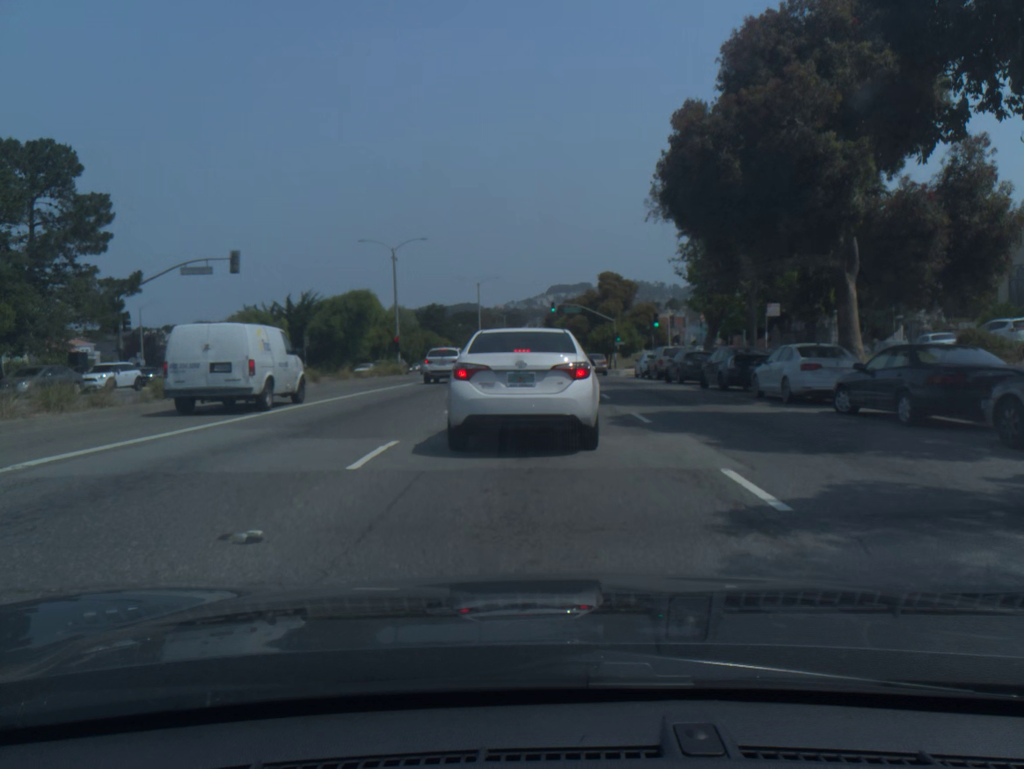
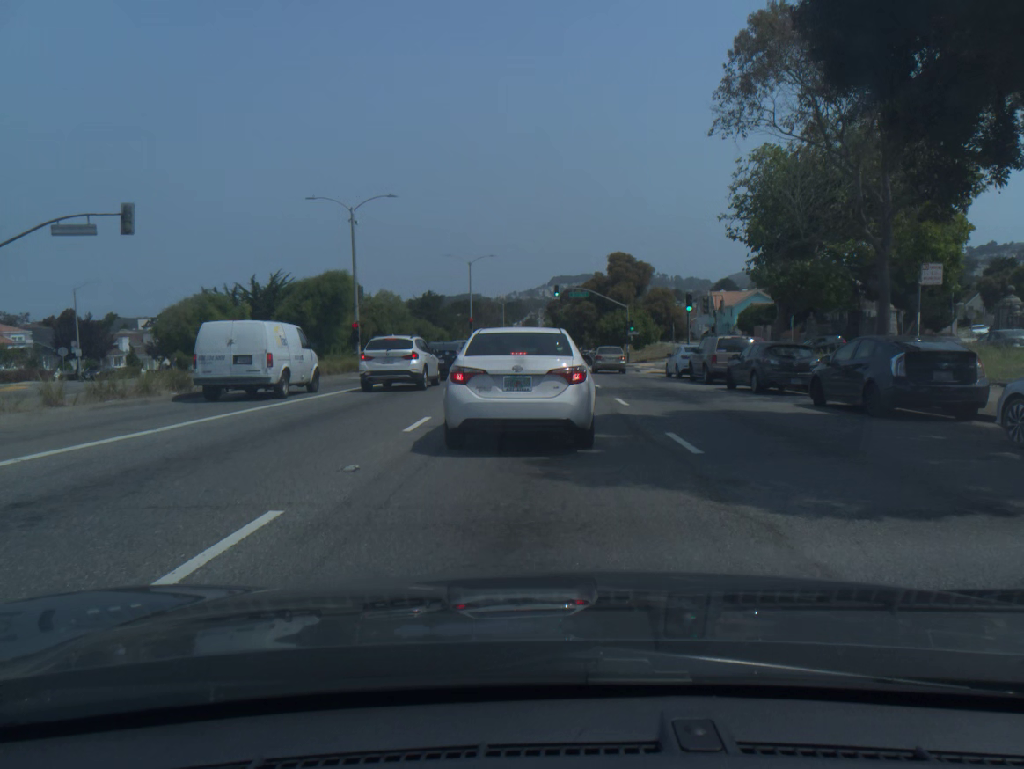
(0.0, +12.1) m; 0°
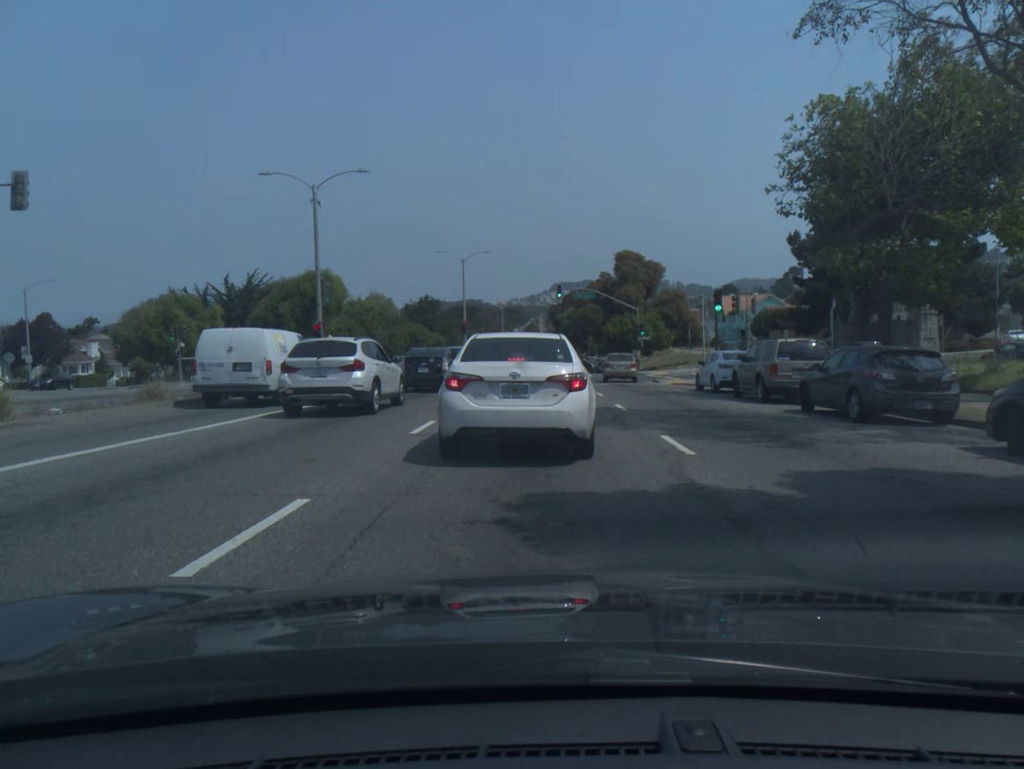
(-0.1, +6.9) m; -1°
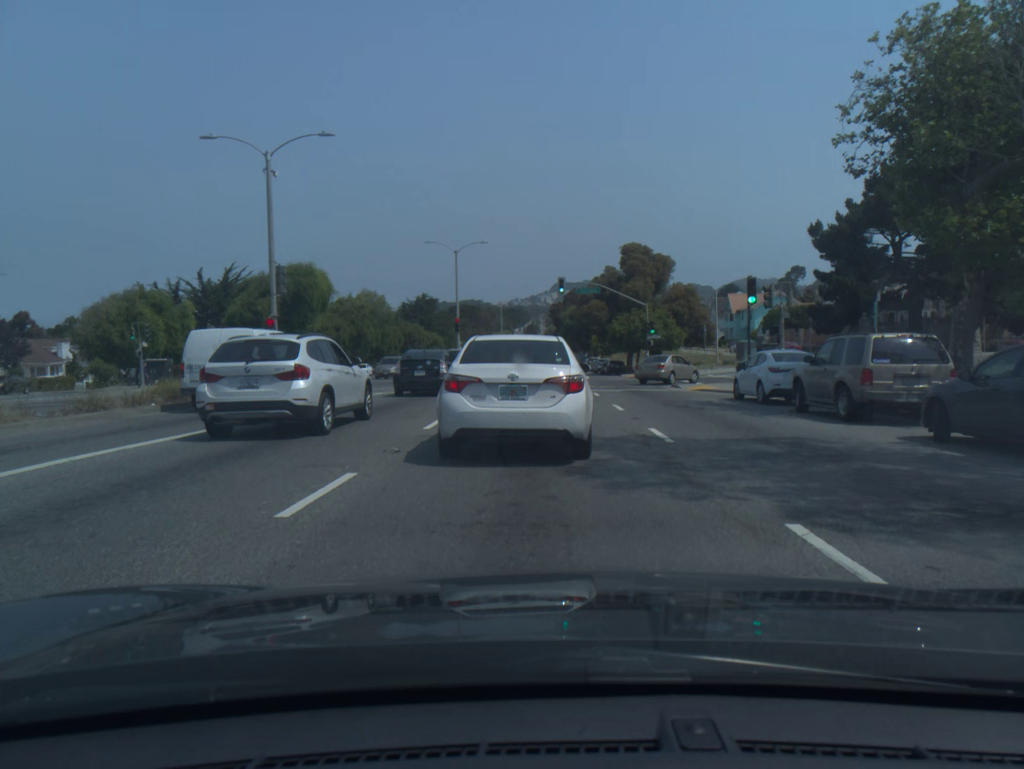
(0.0, +5.9) m; +1°
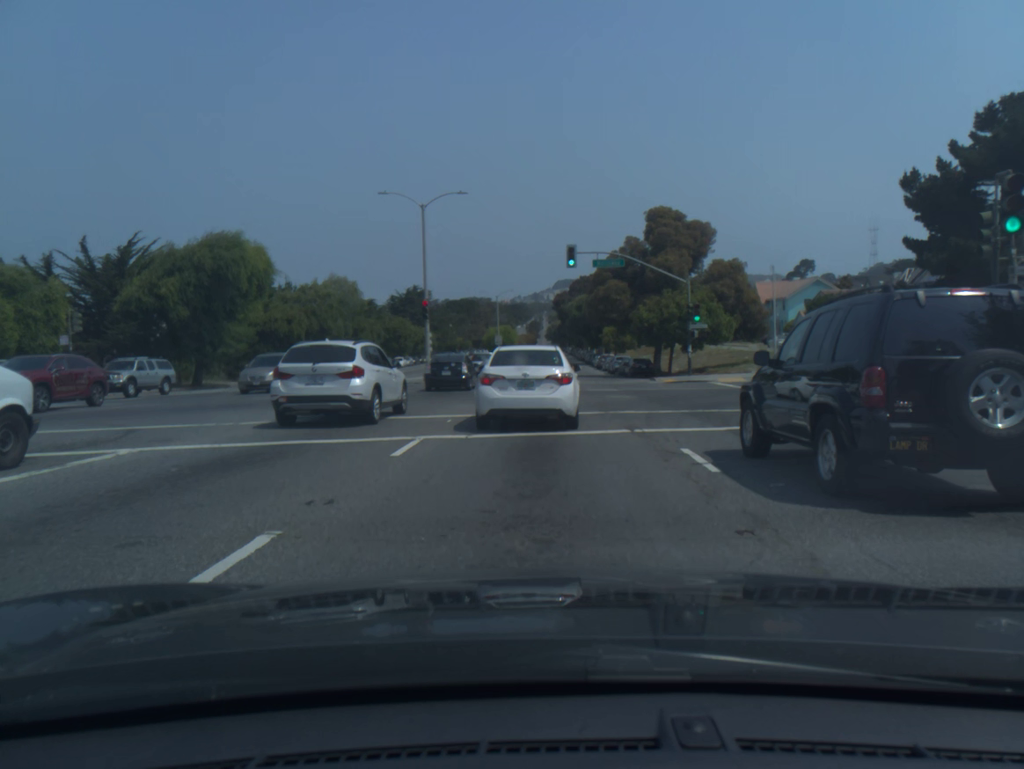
(-0.1, +16.7) m; -1°
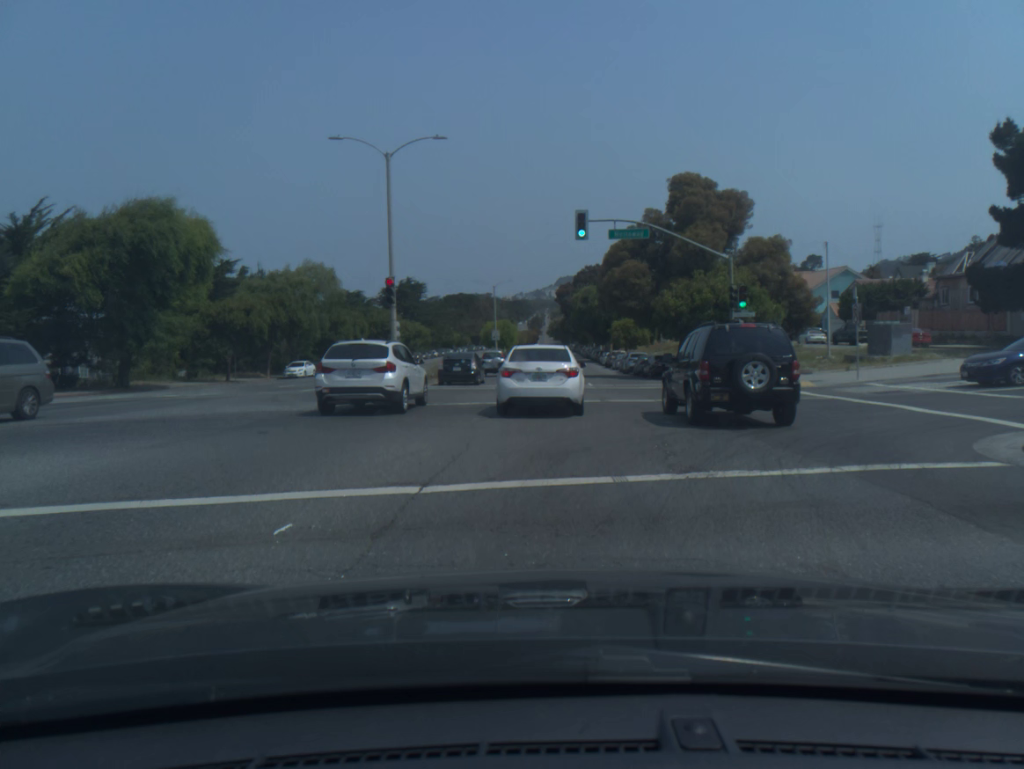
(0.0, +9.5) m; 0°
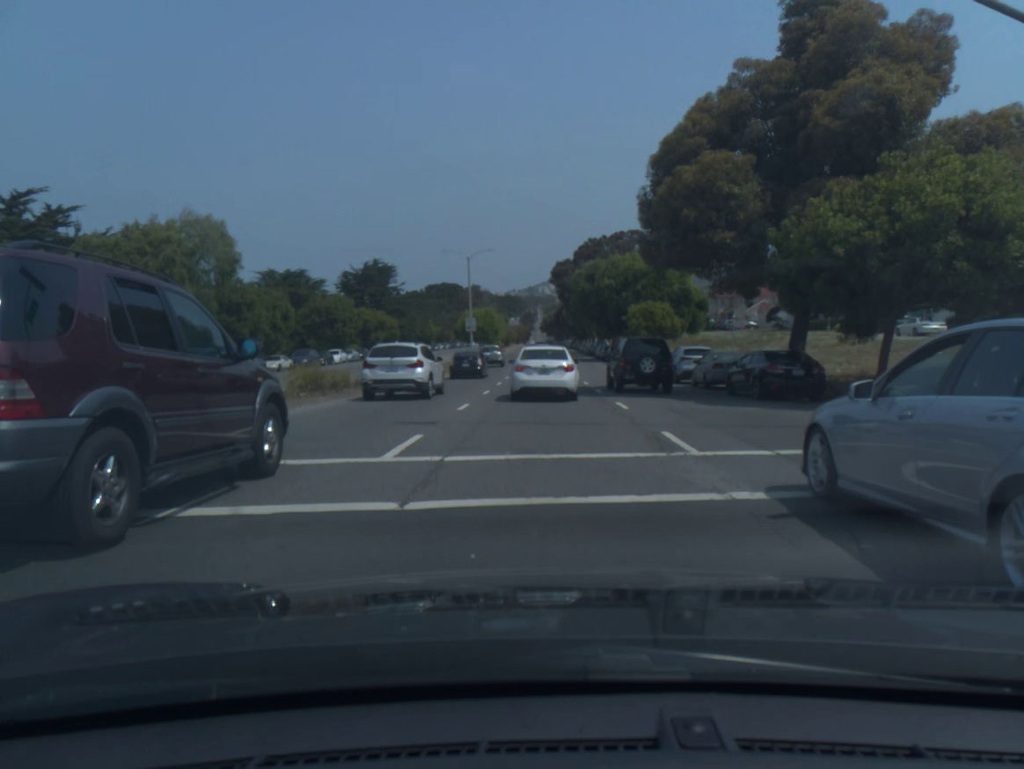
(+0.2, +23.8) m; 0°
